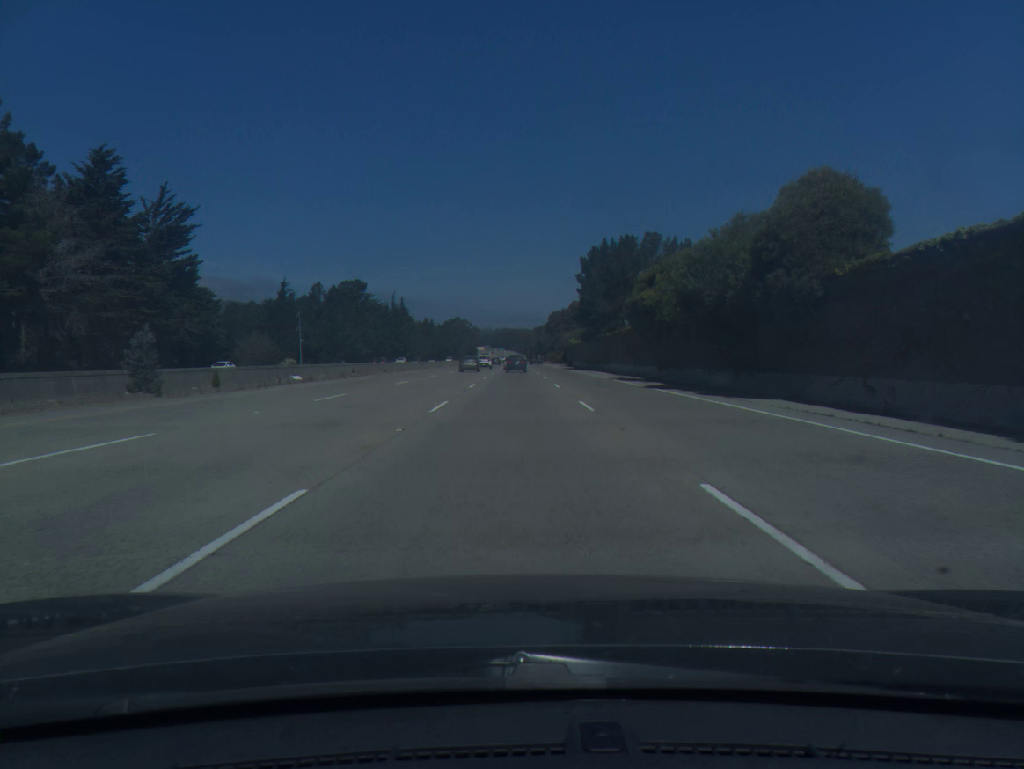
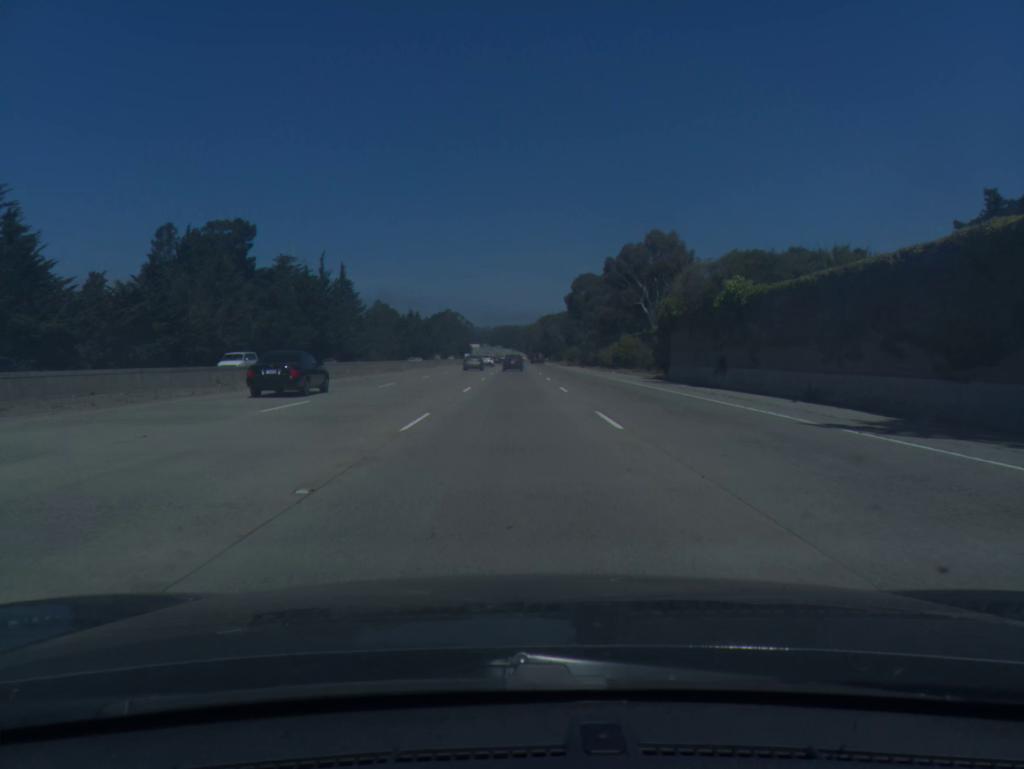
(-0.3, +92.6) m; 0°
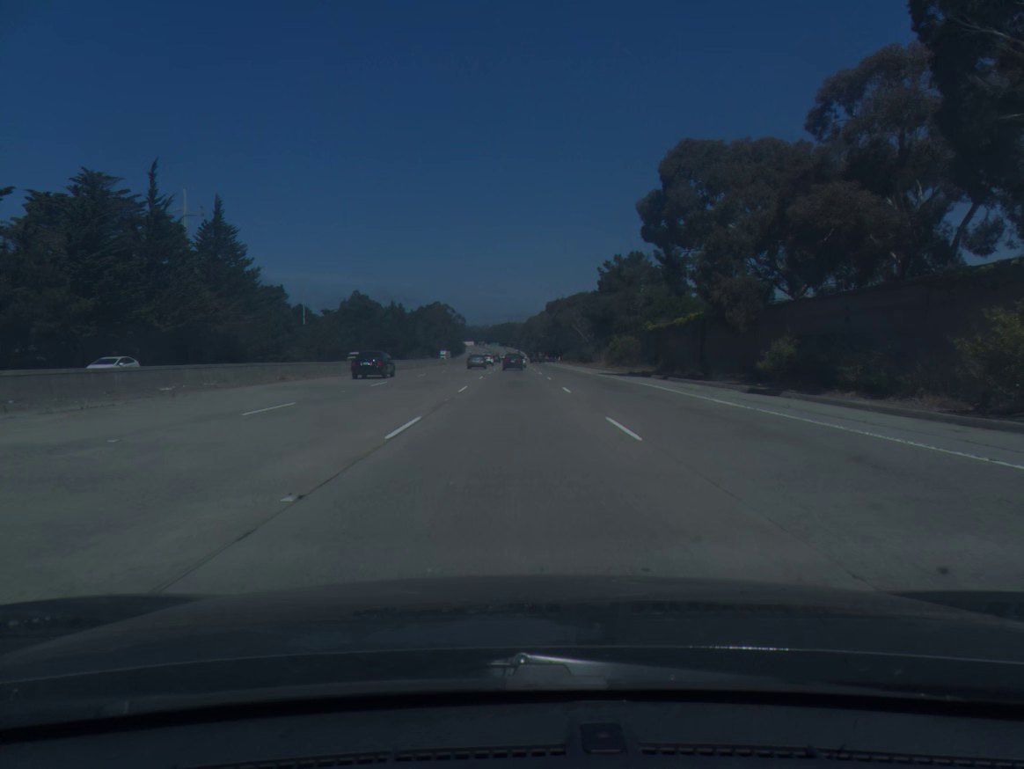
(-0.3, +74.6) m; 0°
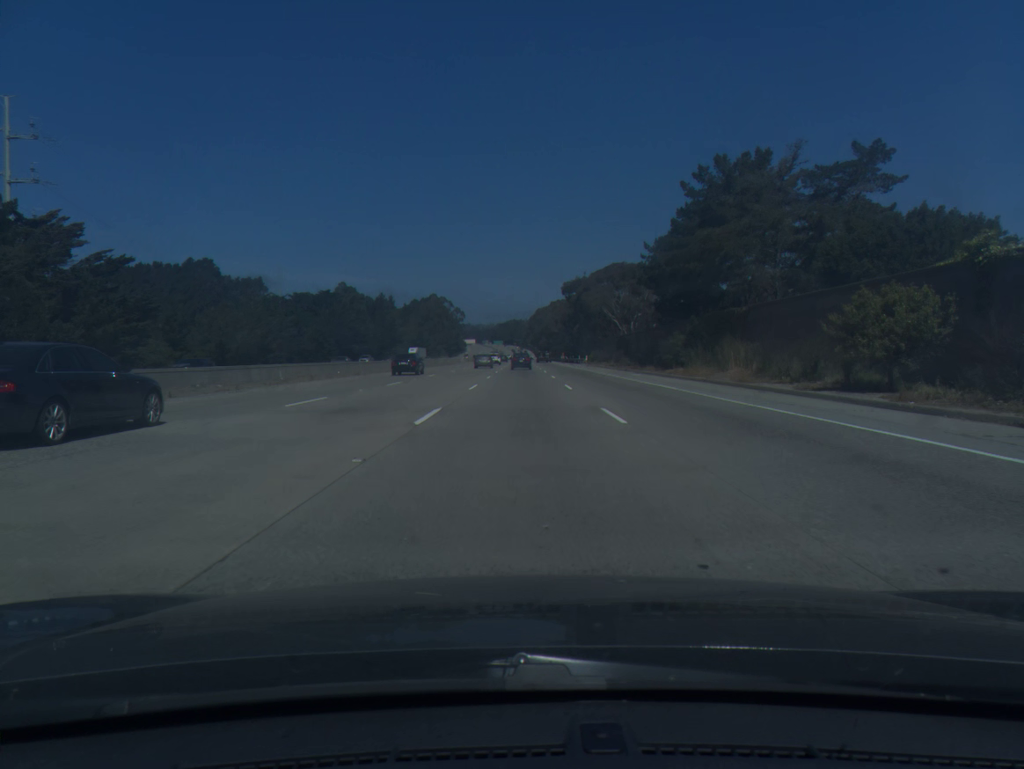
(-0.3, +56.1) m; 0°
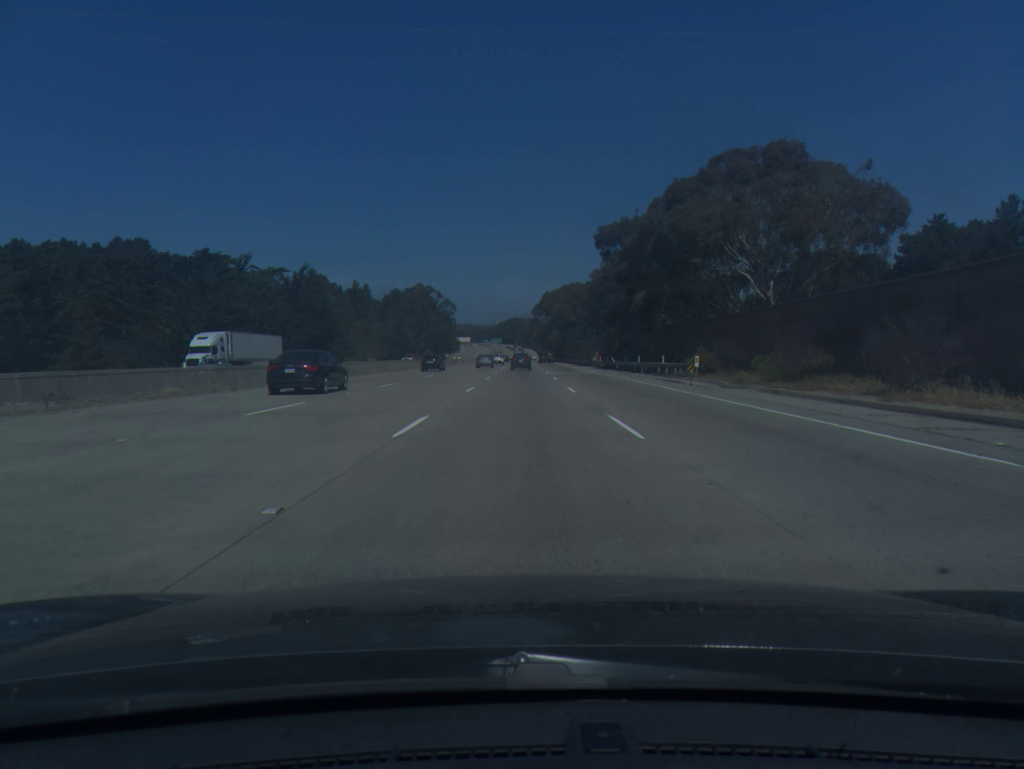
(+0.3, +75.1) m; 0°
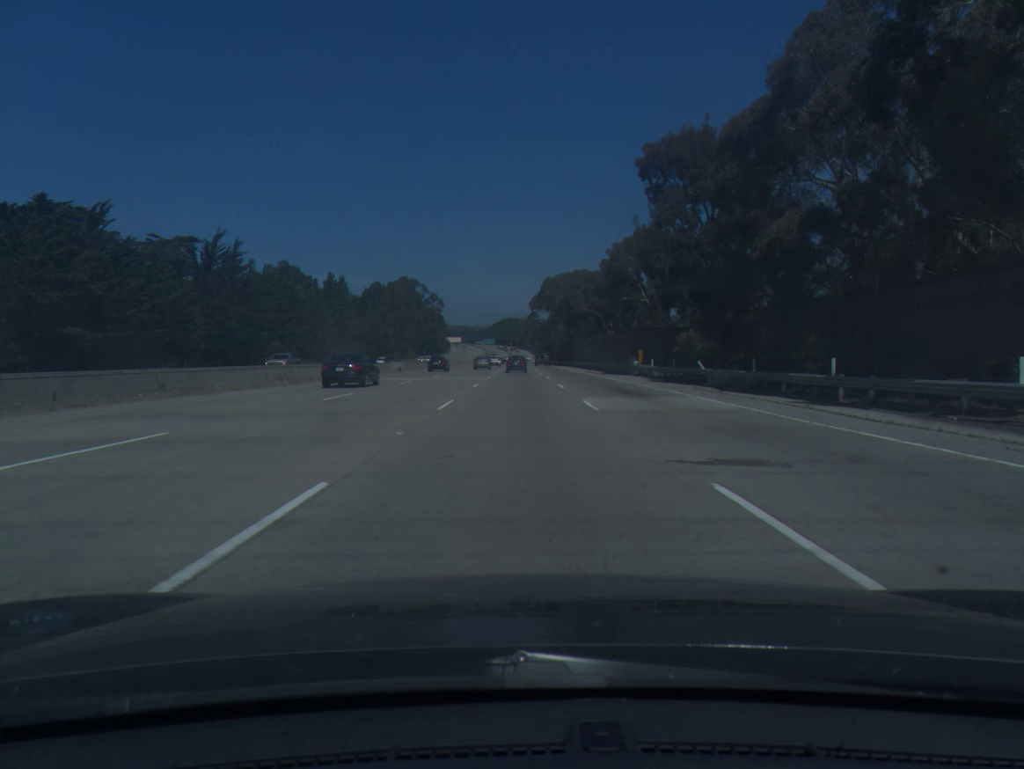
(+0.1, +37.6) m; 0°
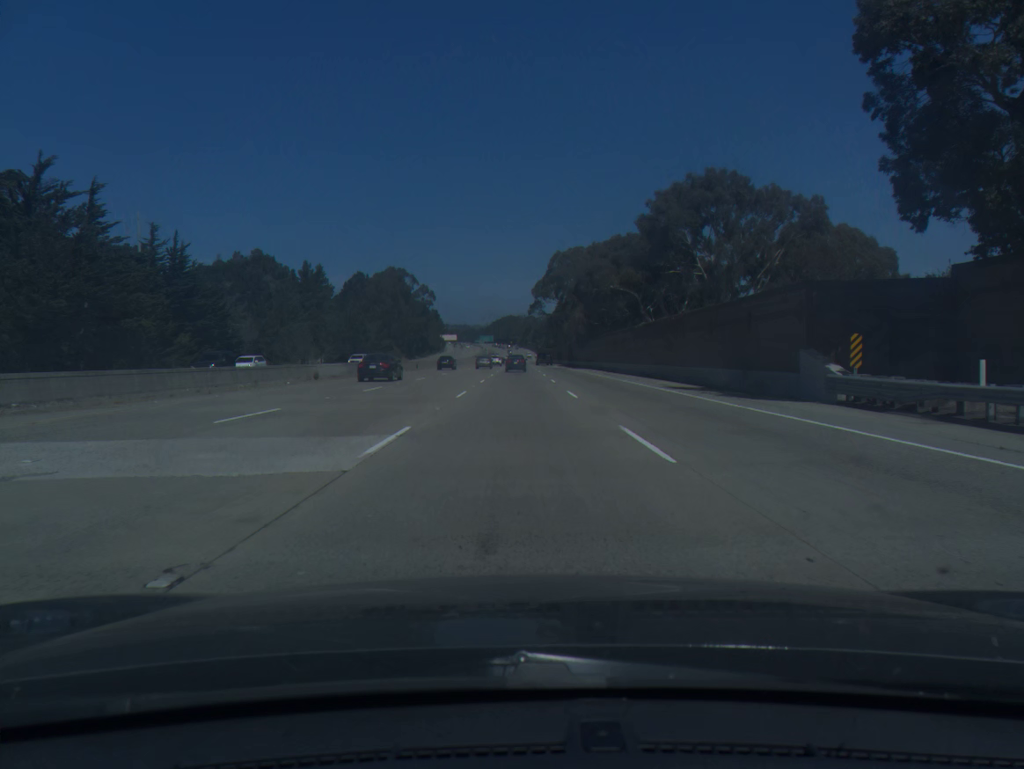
(0.0, +37.6) m; 0°
